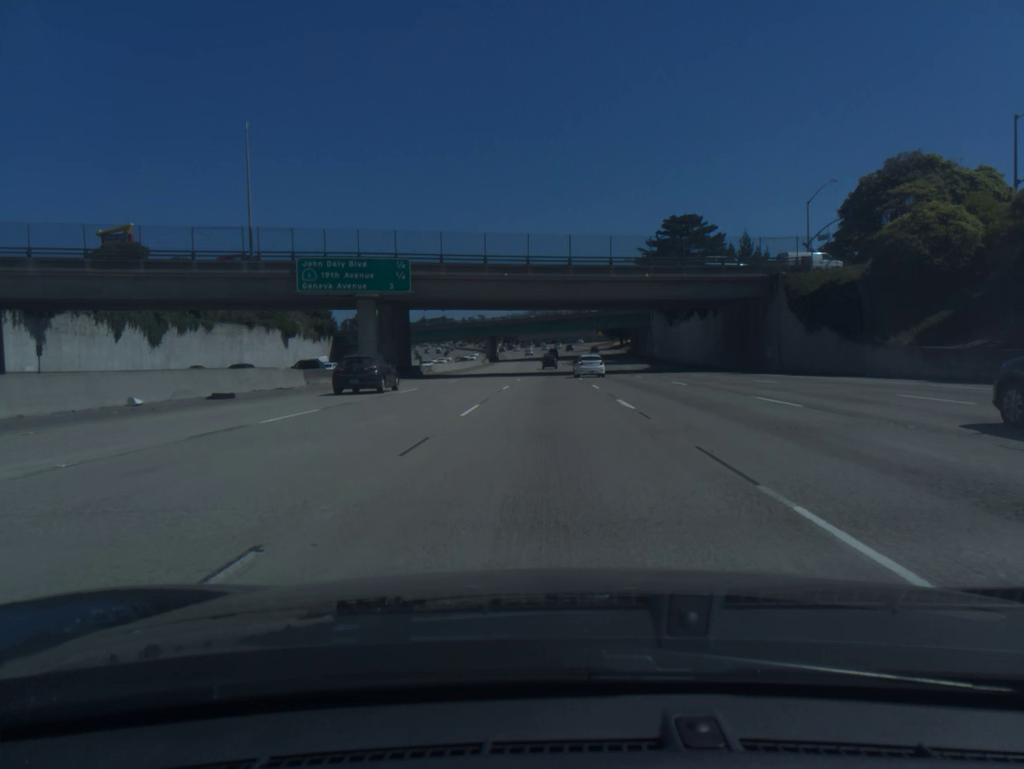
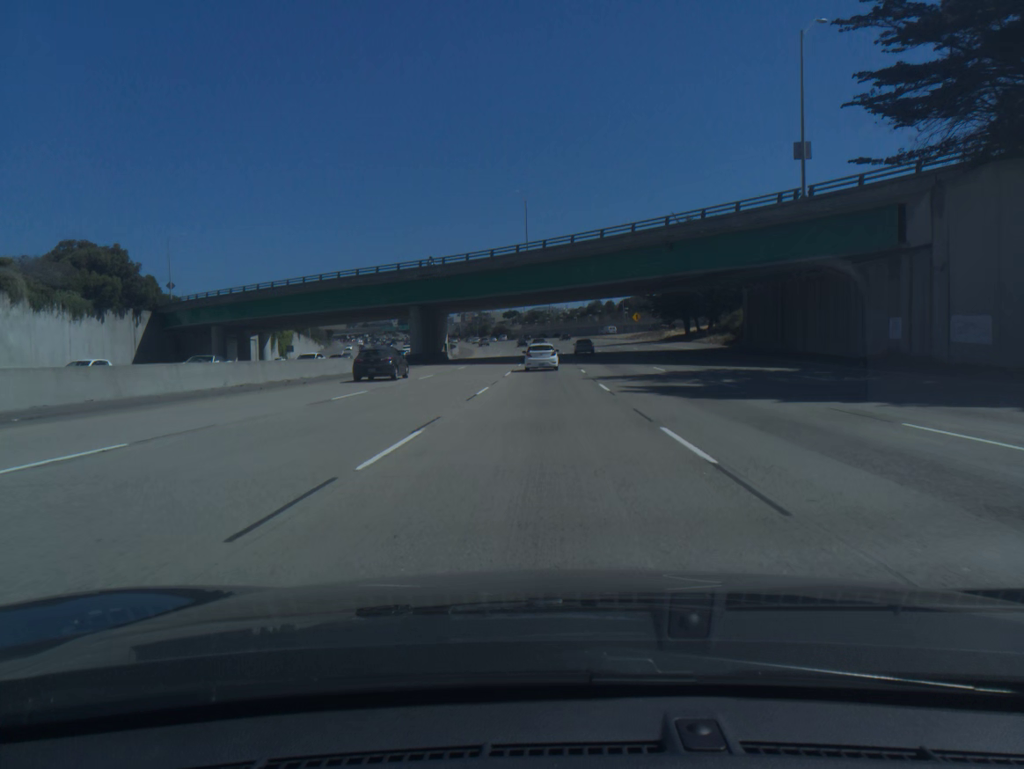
(+0.7, +93.4) m; 0°
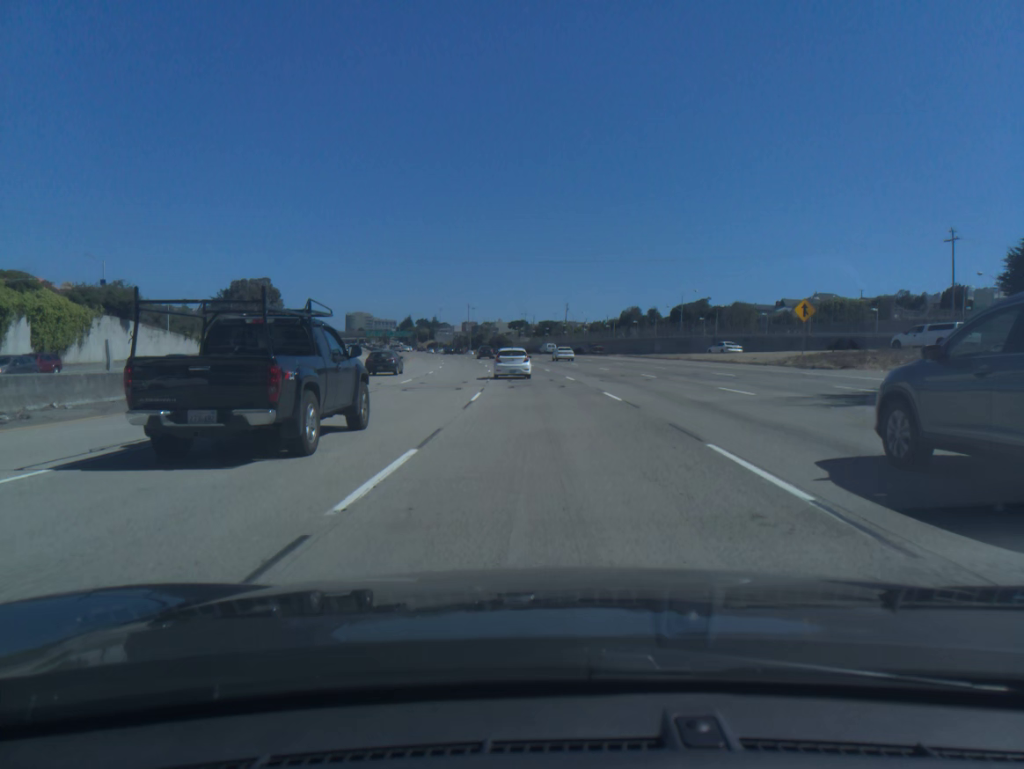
(-0.3, +87.7) m; -1°
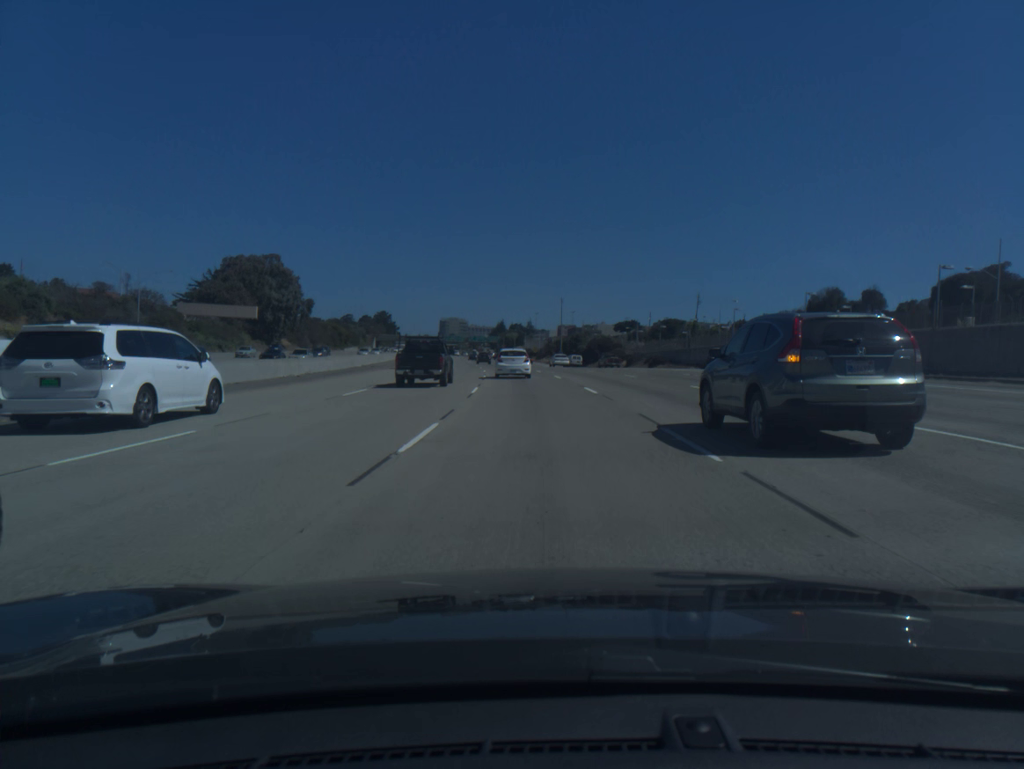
(-4.9, +82.1) m; -7°
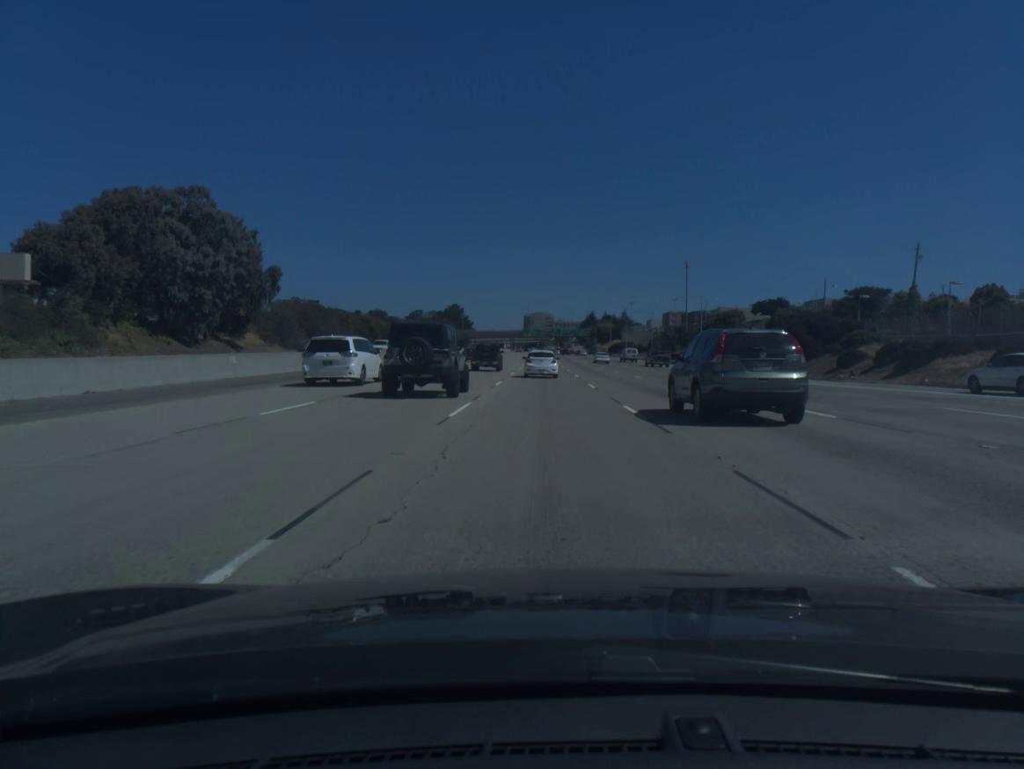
(-5.0, +79.7) m; -7°
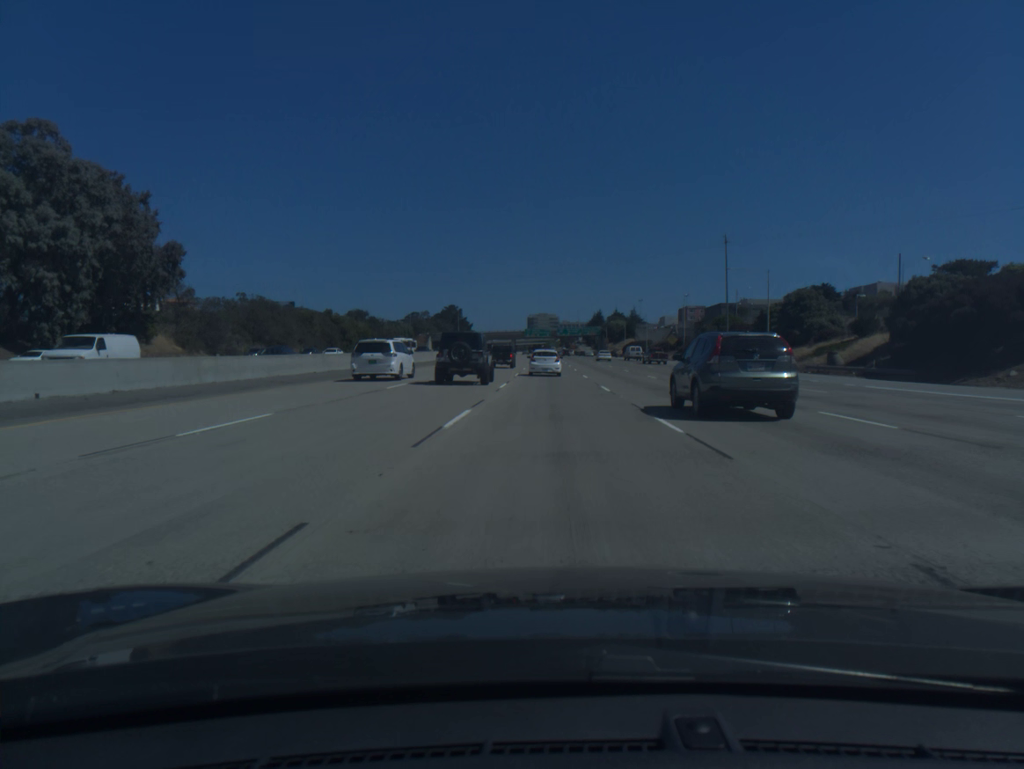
(-0.2, +31.5) m; 0°
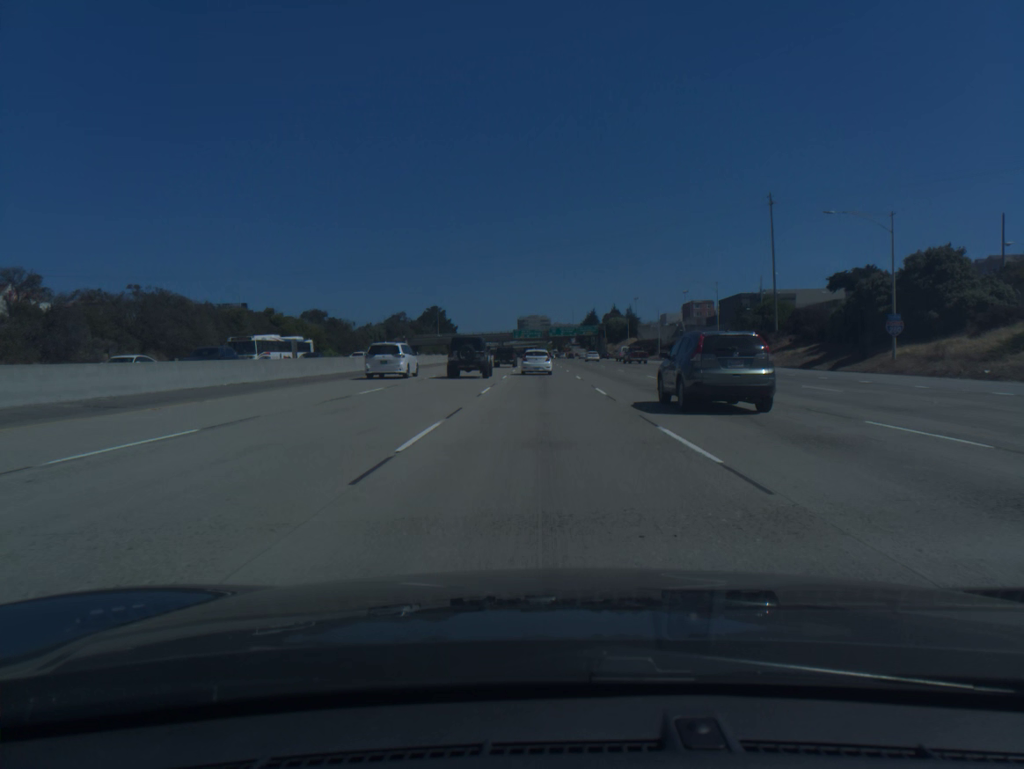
(+0.2, +31.3) m; +1°
